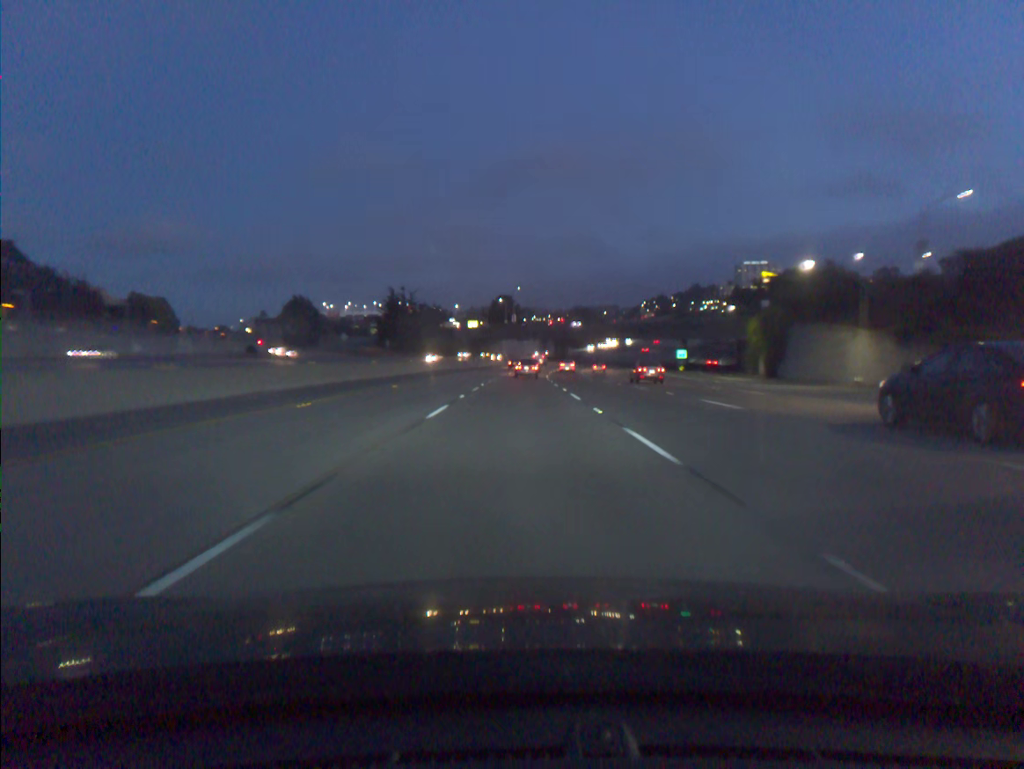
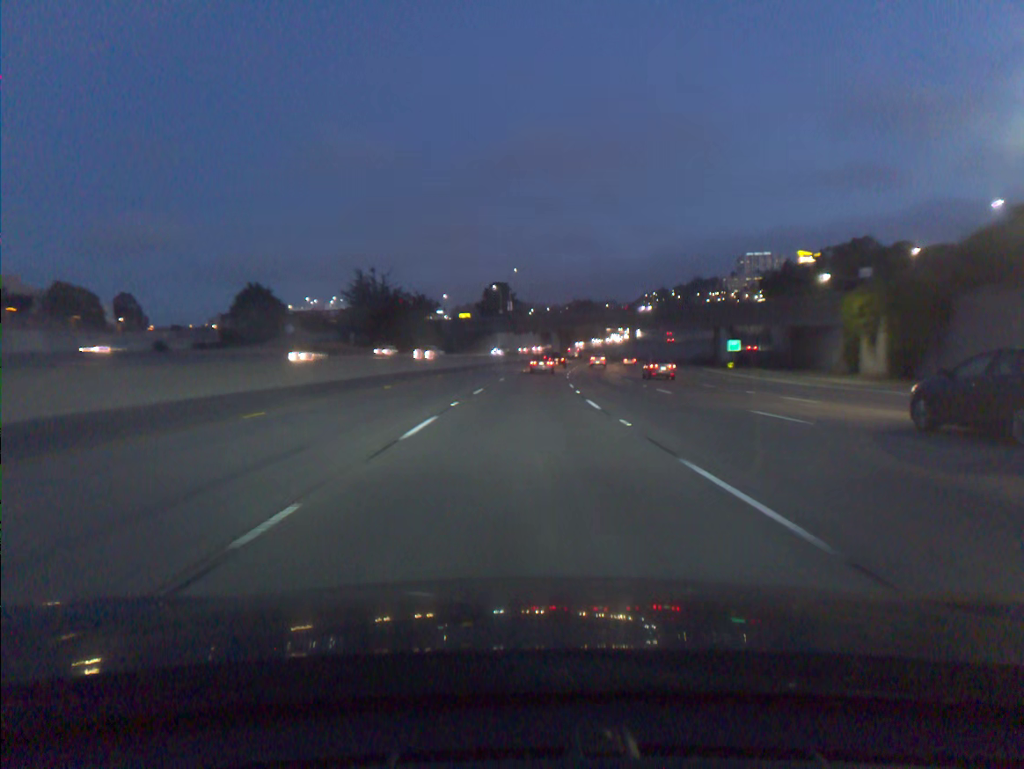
(0.0, +33.5) m; 0°
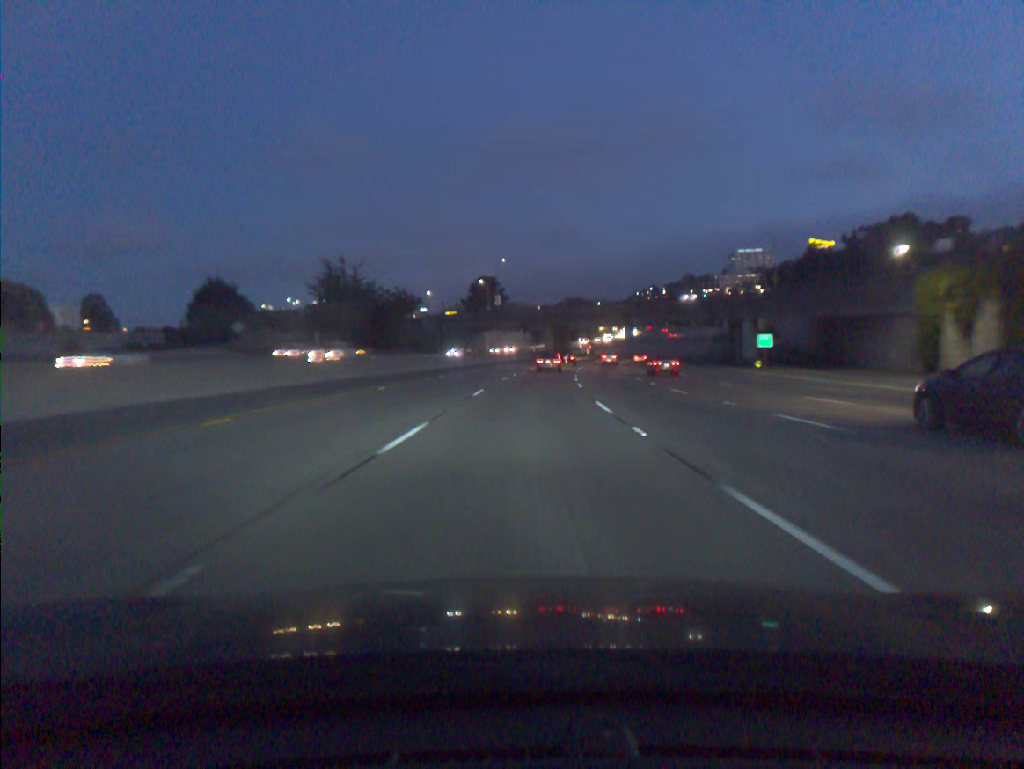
(+0.1, +16.7) m; +1°
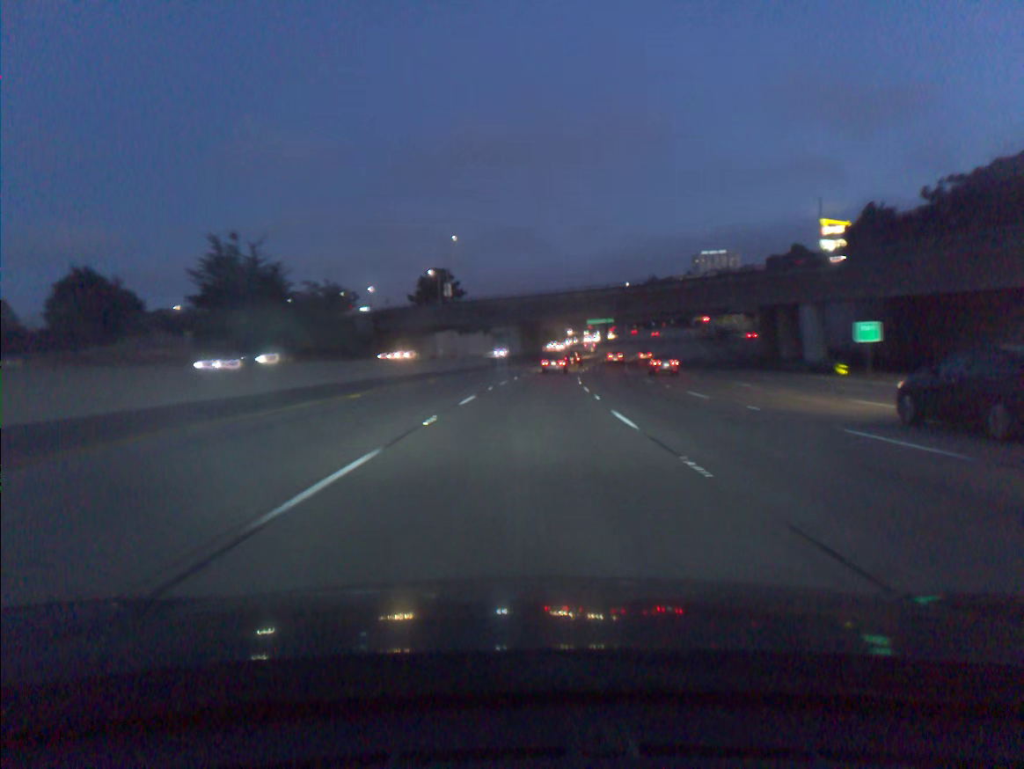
(+0.7, +33.3) m; +3°
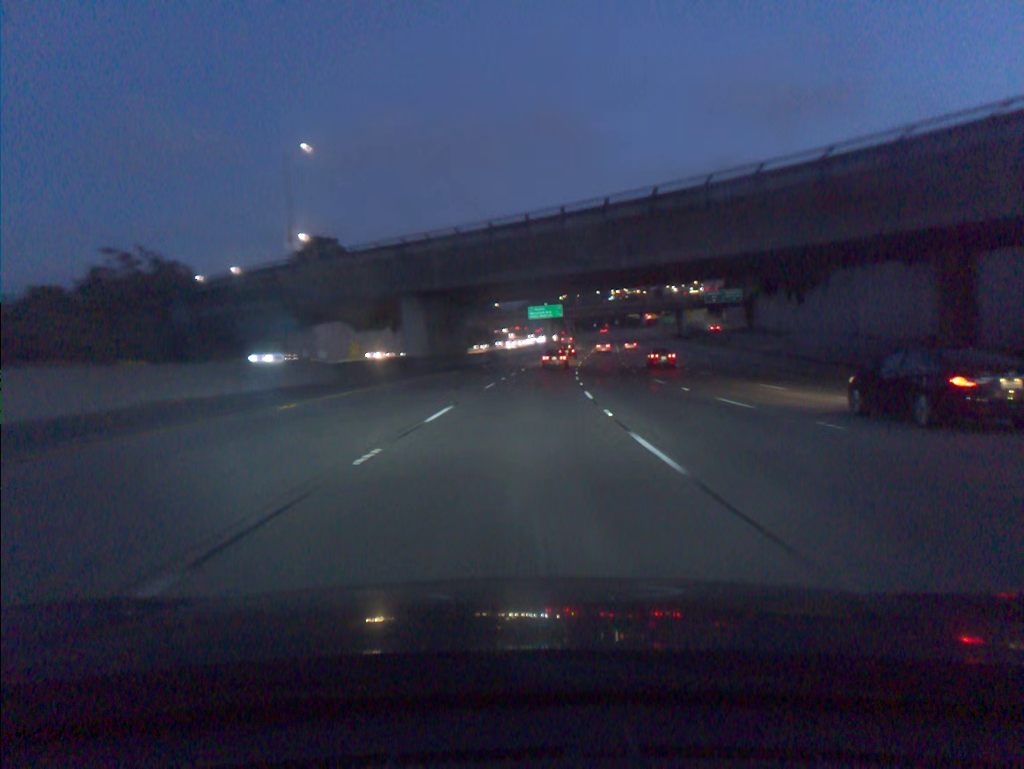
(+2.1, +49.5) m; +5°
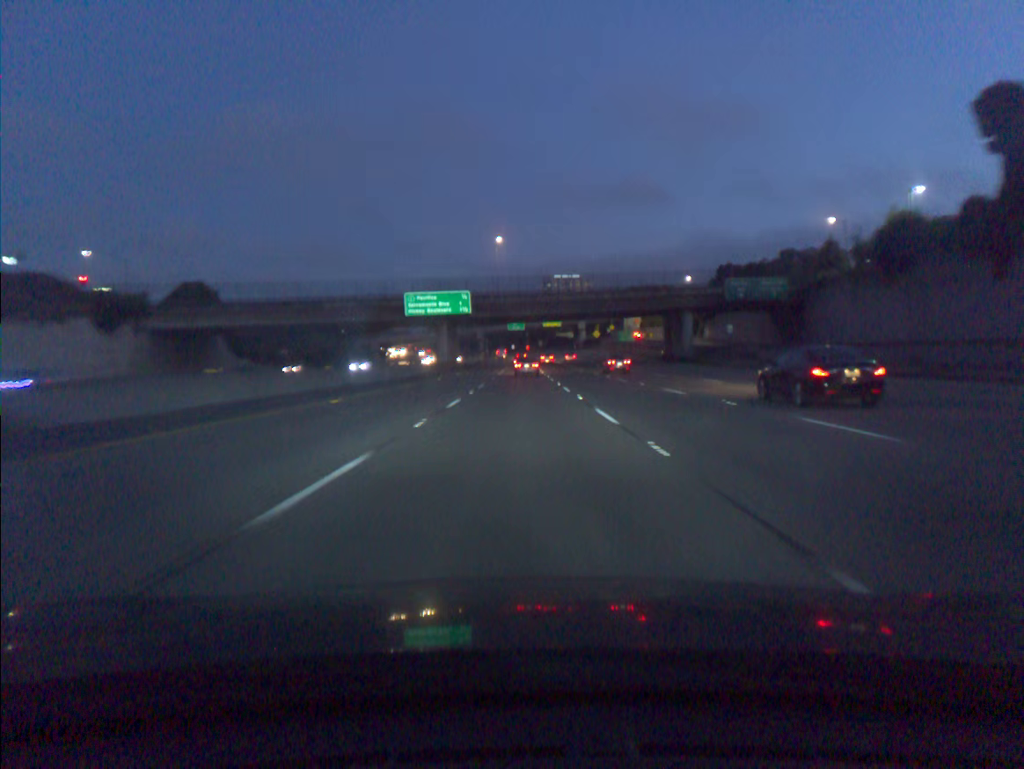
(+5.1, +81.2) m; +6°
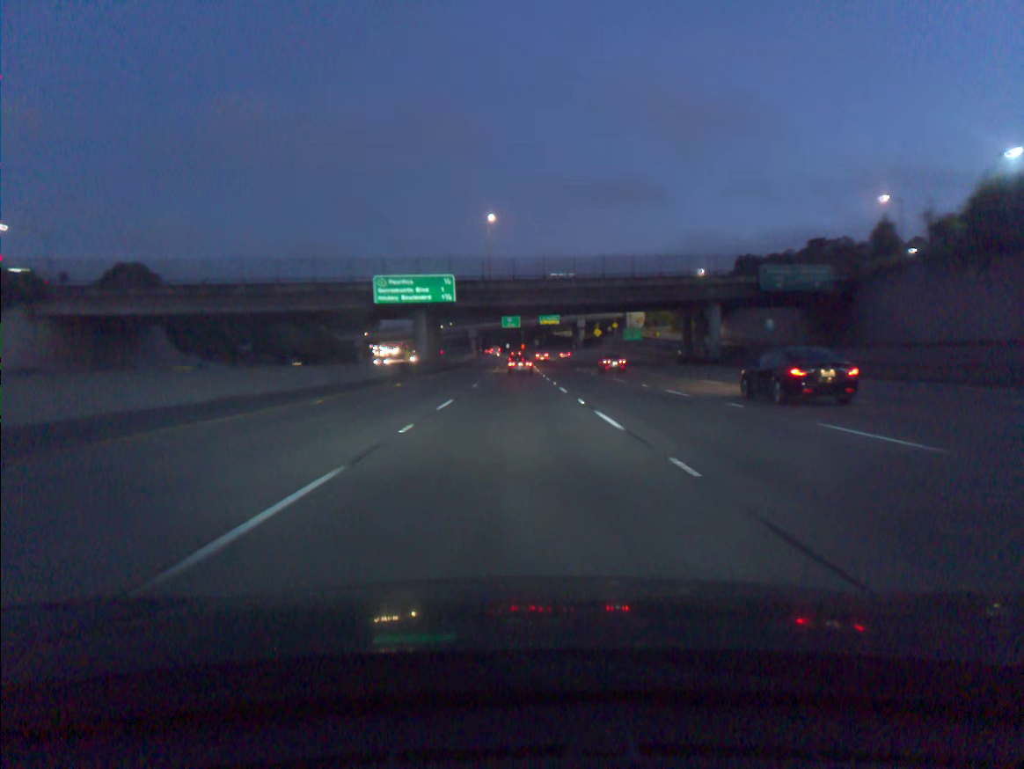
(+0.1, +16.0) m; 0°
